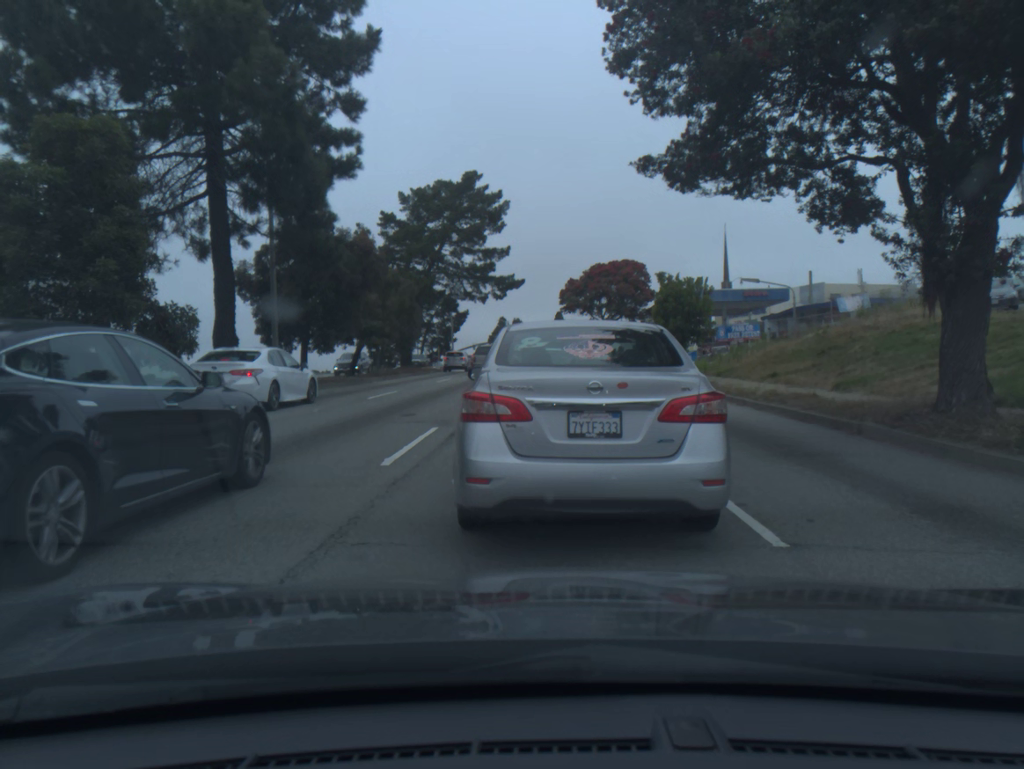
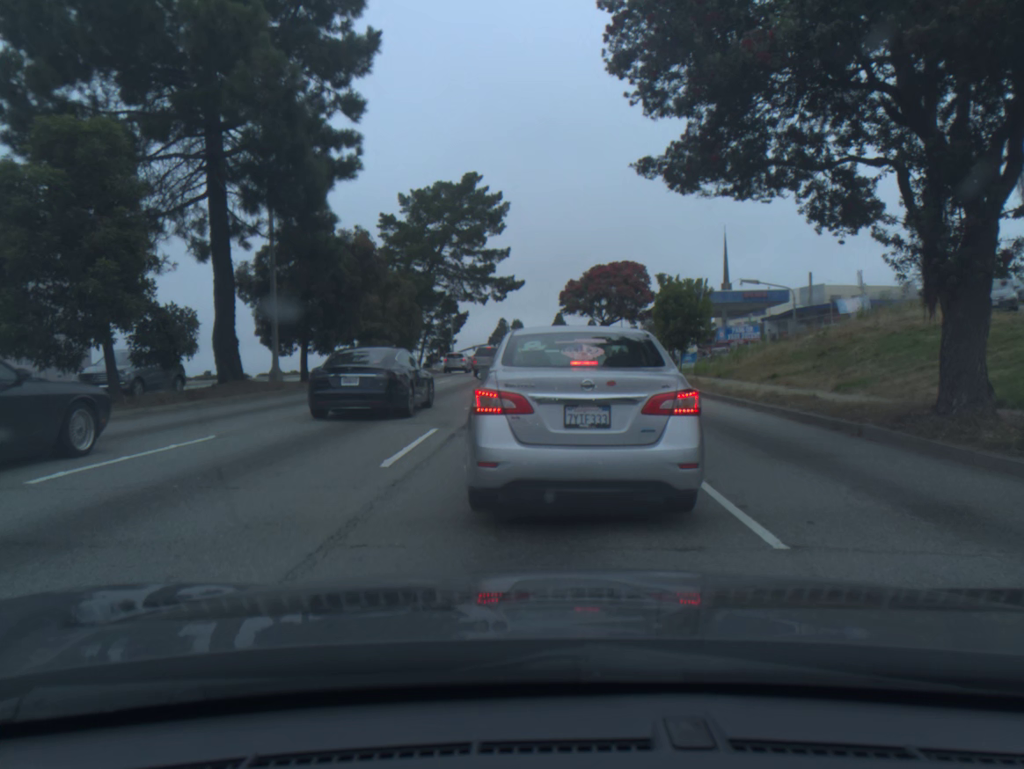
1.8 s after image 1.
(0.0, 0.0) m; 0°
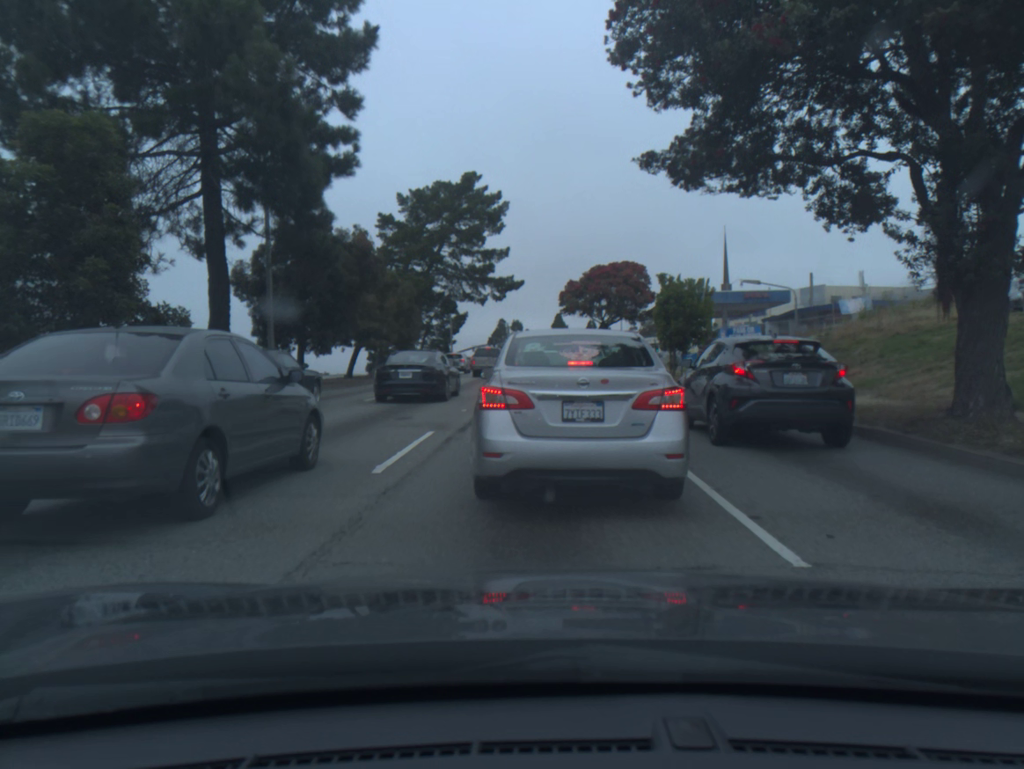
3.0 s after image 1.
(0.0, +0.4) m; 0°
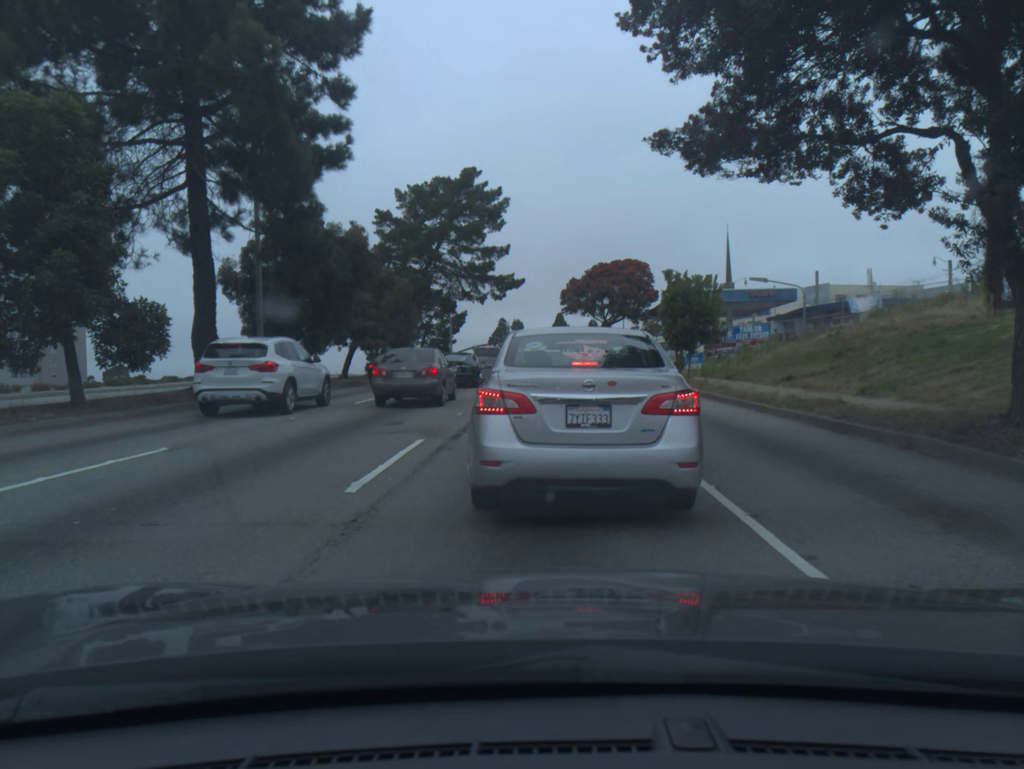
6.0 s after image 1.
(0.0, +1.1) m; 0°
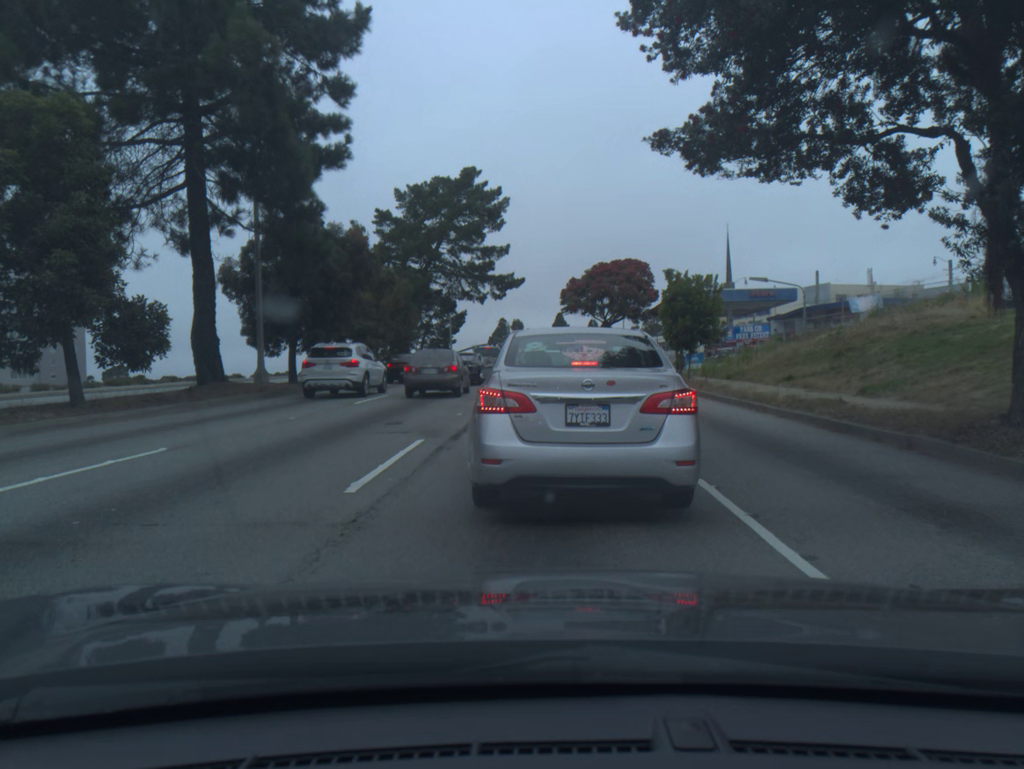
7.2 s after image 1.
(0.0, 0.0) m; 0°
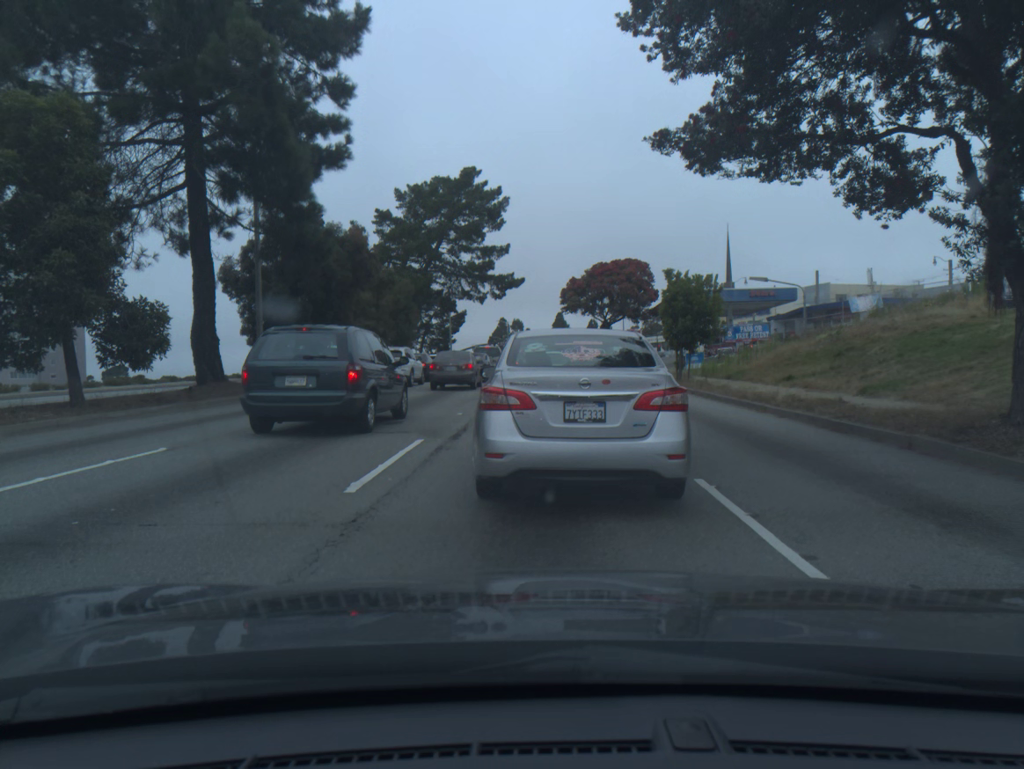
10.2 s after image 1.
(0.0, 0.0) m; 0°
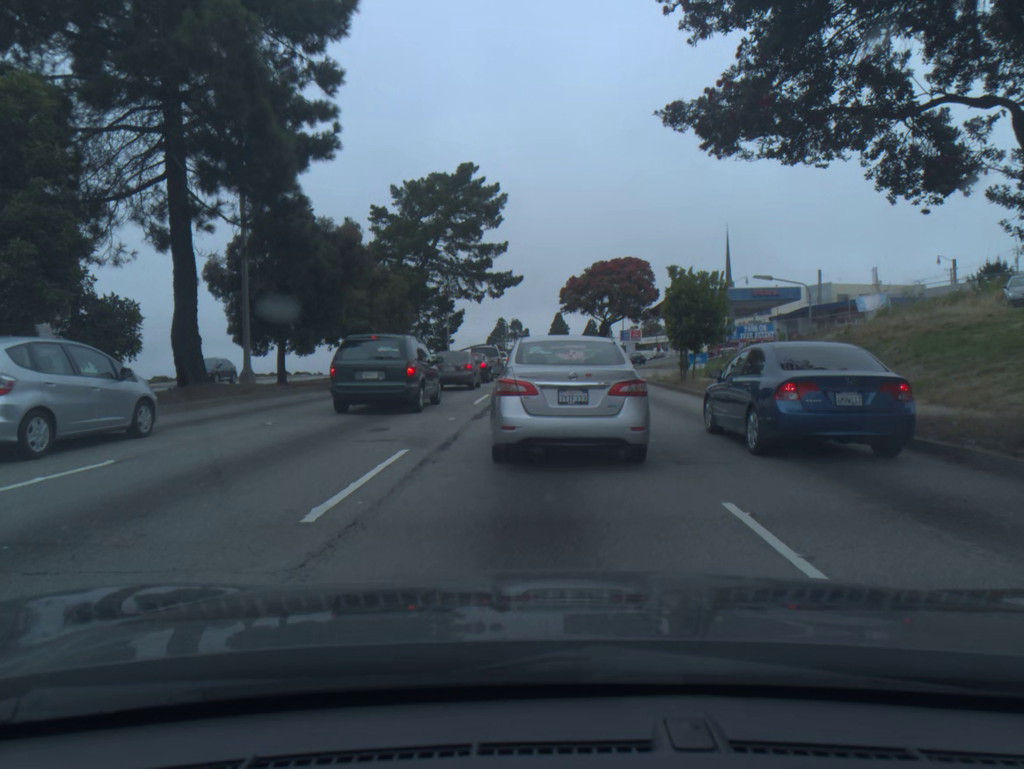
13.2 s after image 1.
(0.0, +1.2) m; 0°
